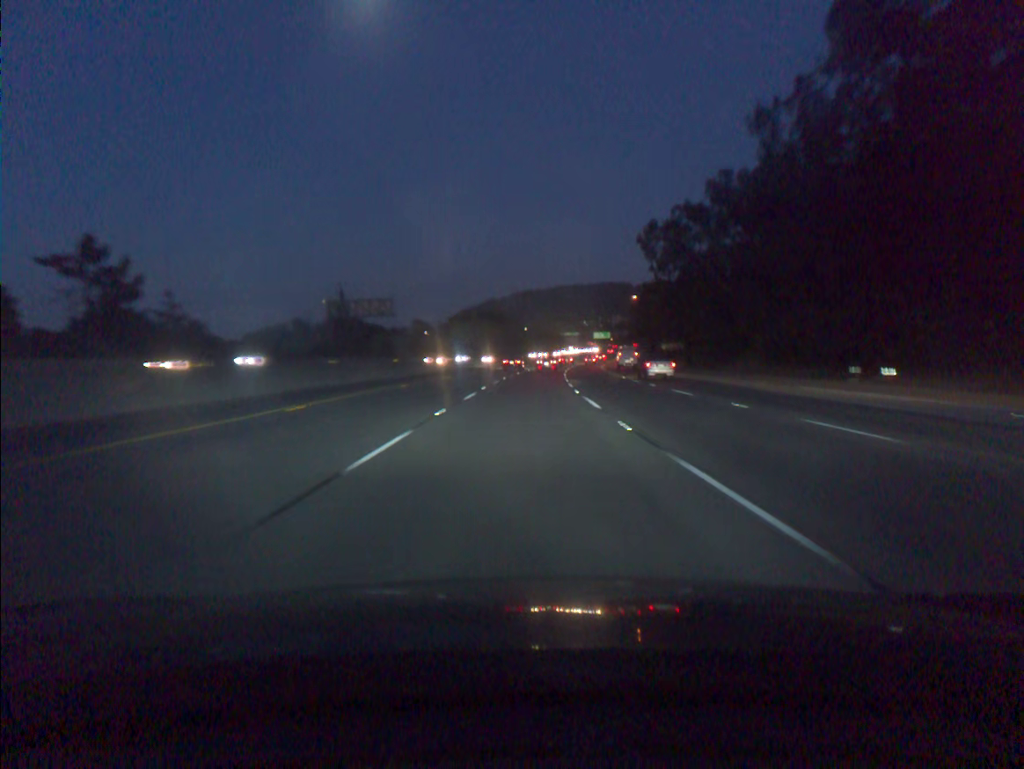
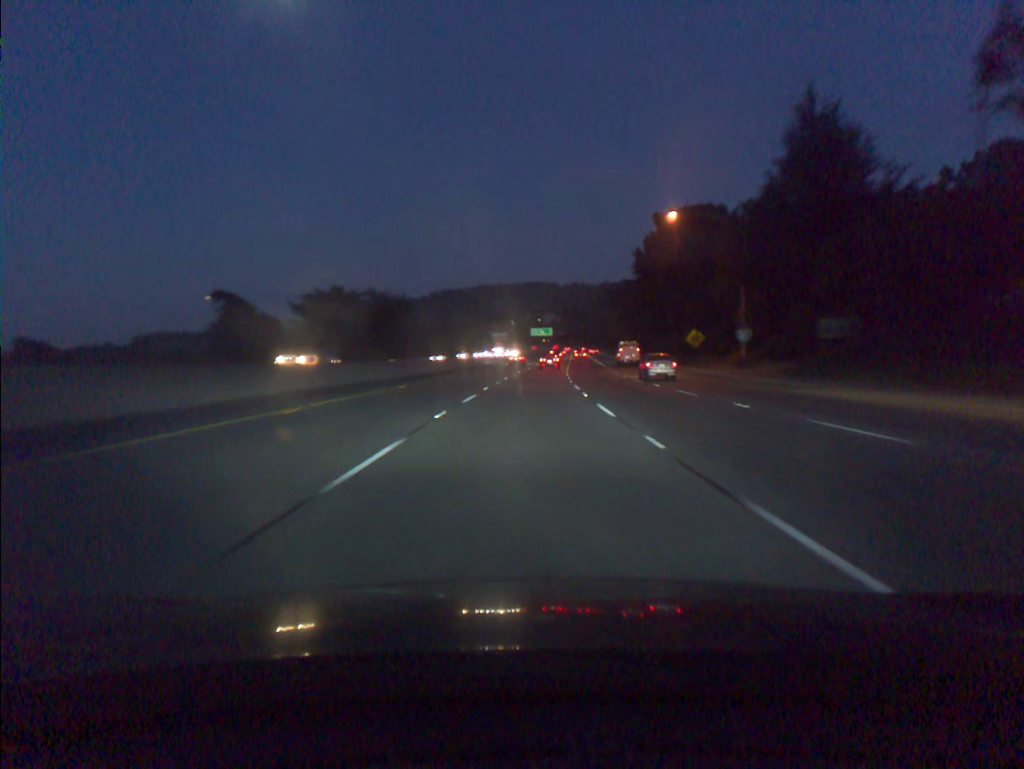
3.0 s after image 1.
(+3.8, +87.9) m; +5°
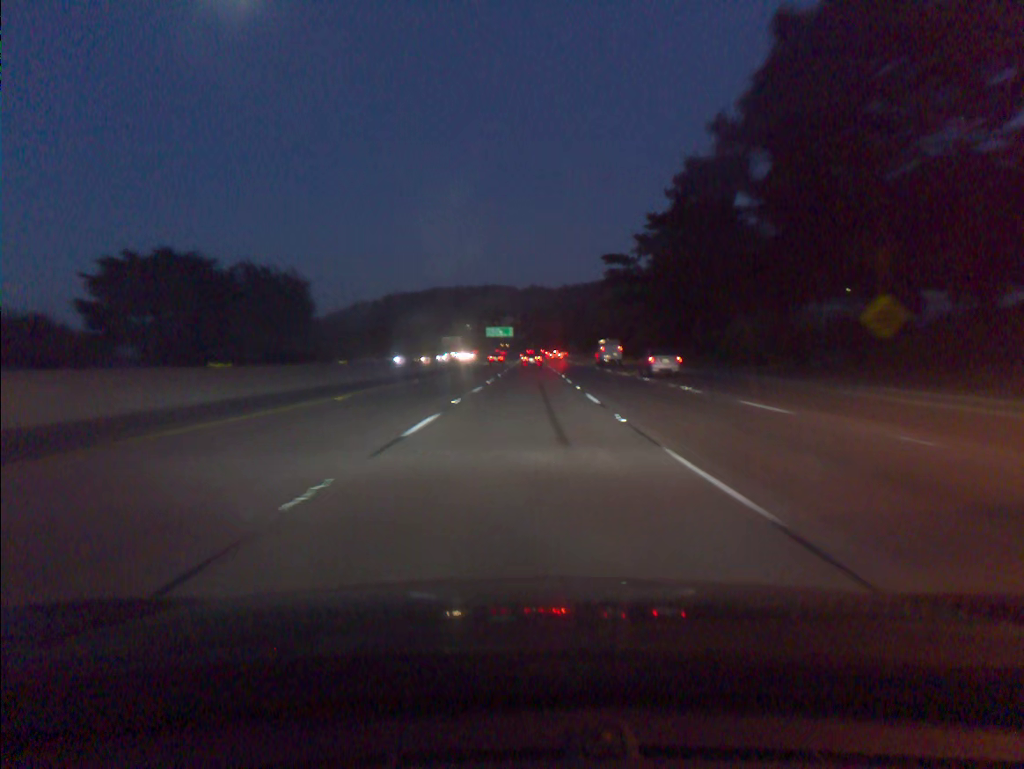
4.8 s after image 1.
(+1.6, +53.4) m; +3°
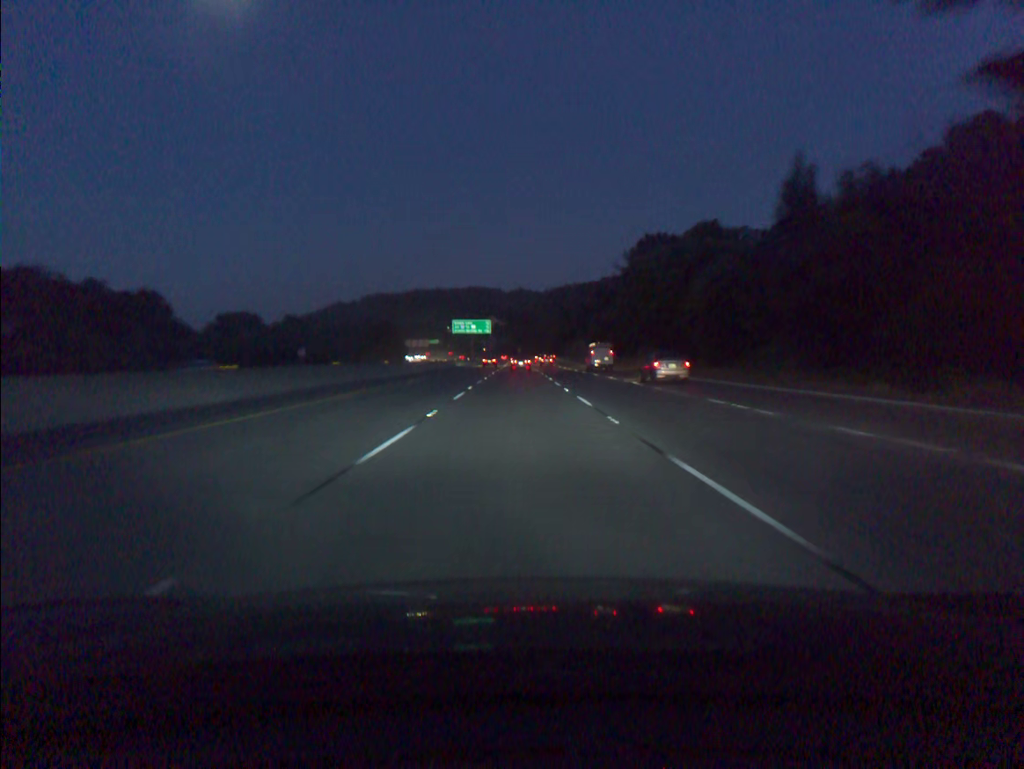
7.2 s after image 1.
(+1.1, +71.4) m; +1°
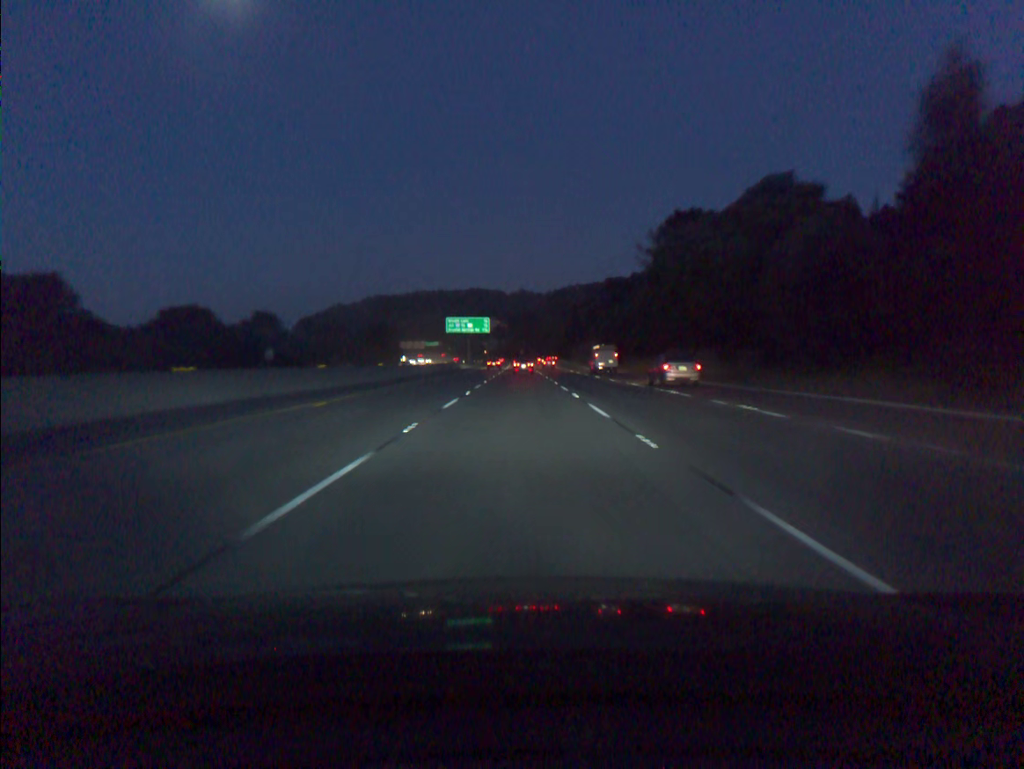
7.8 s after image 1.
(0.0, +17.8) m; 0°
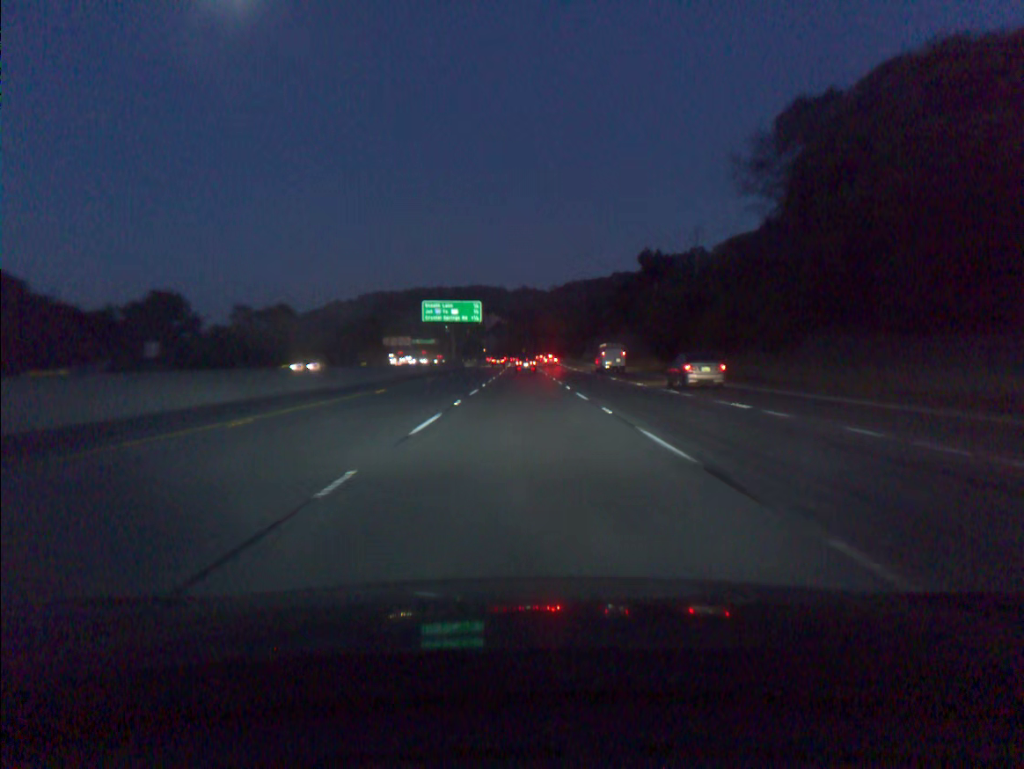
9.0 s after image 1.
(-0.1, +35.6) m; 0°
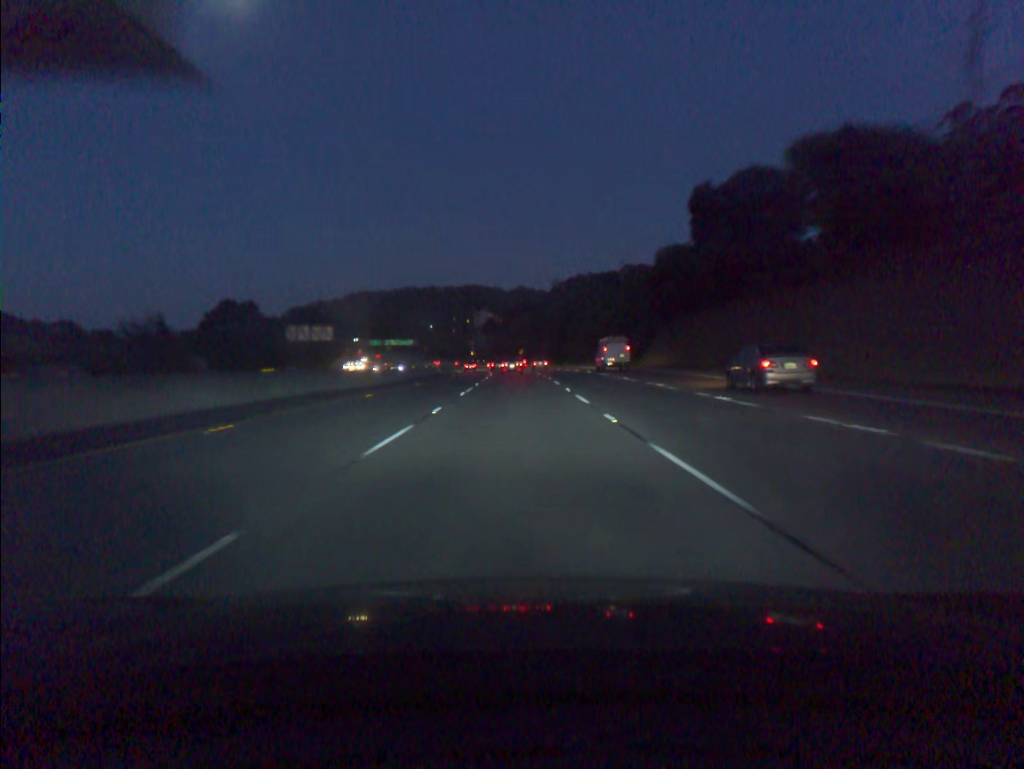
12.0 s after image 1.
(+0.4, +88.5) m; 0°
